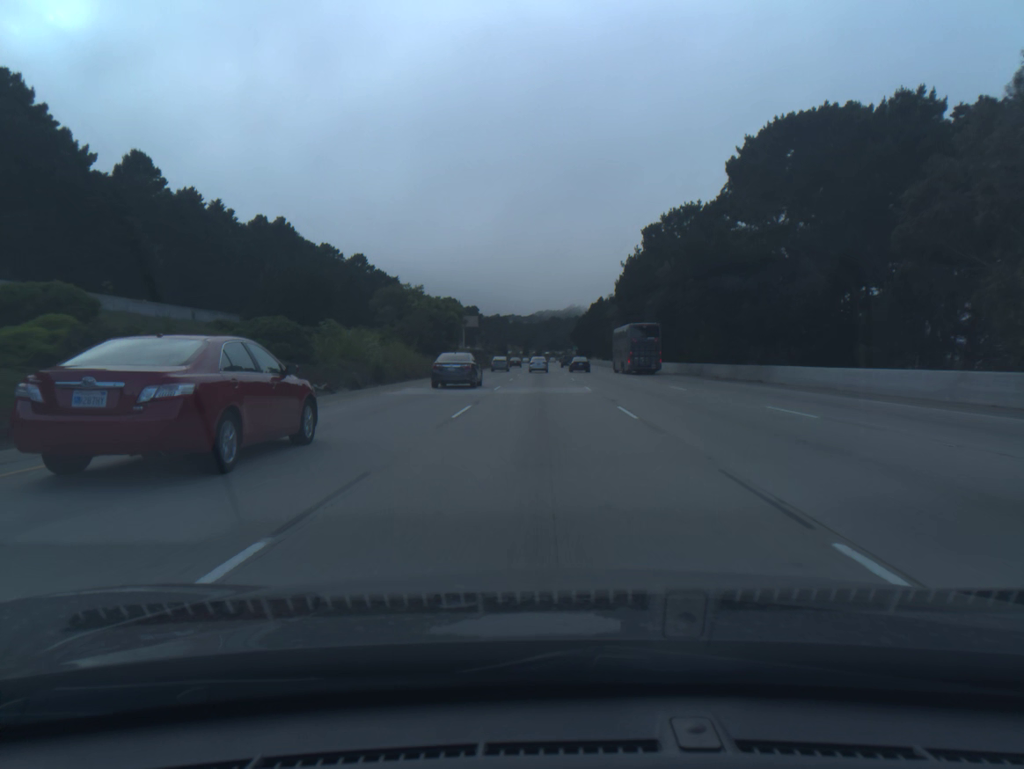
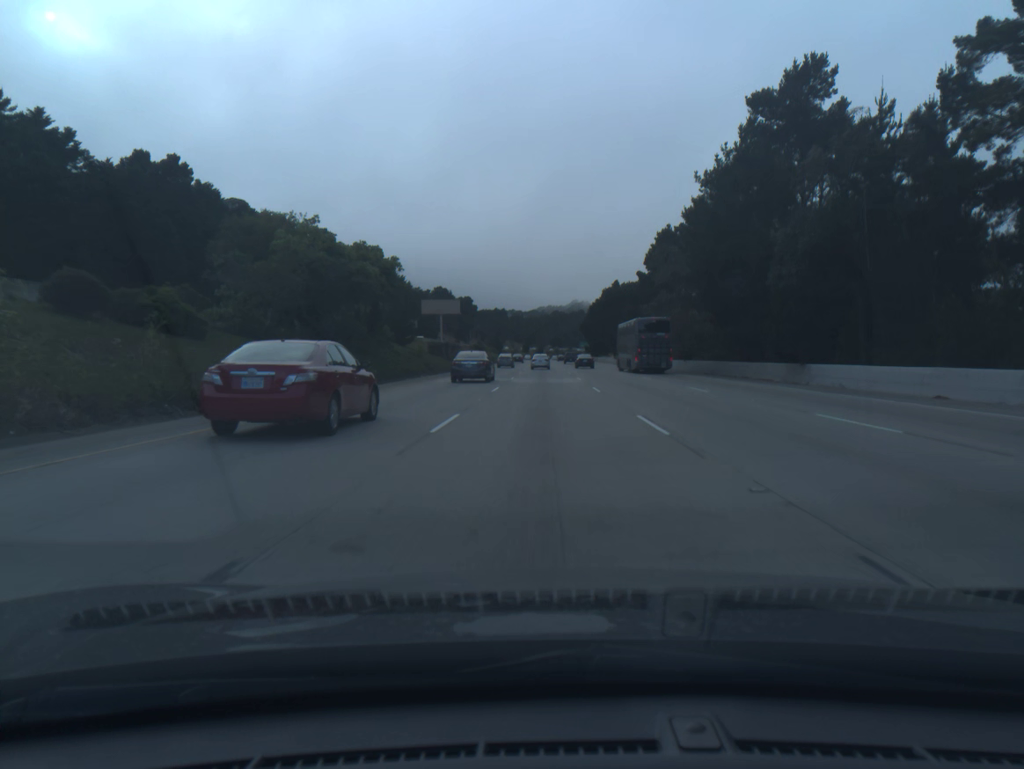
(0.0, +47.3) m; 0°
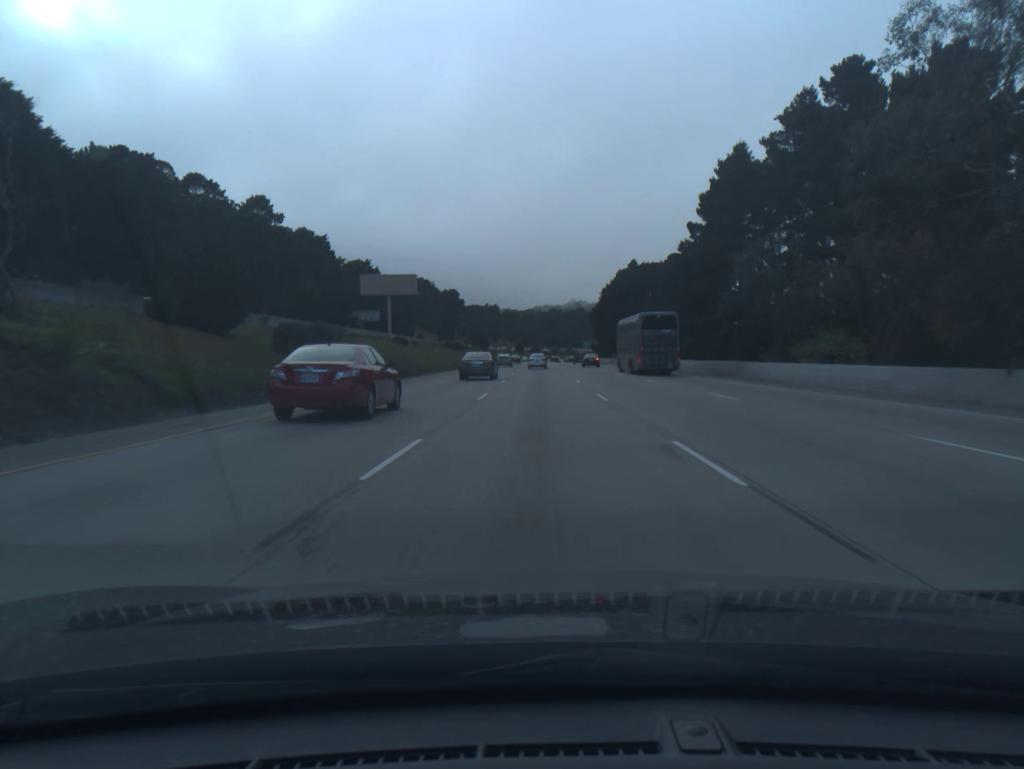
(+0.1, +48.4) m; 0°
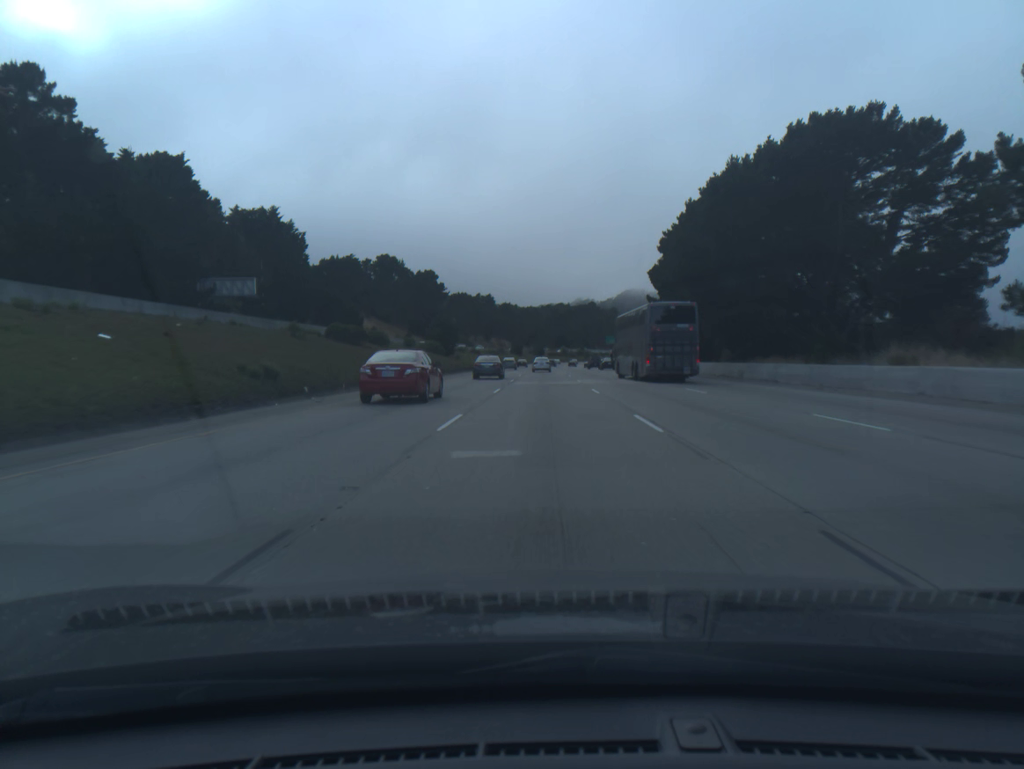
(-0.3, +82.3) m; 0°
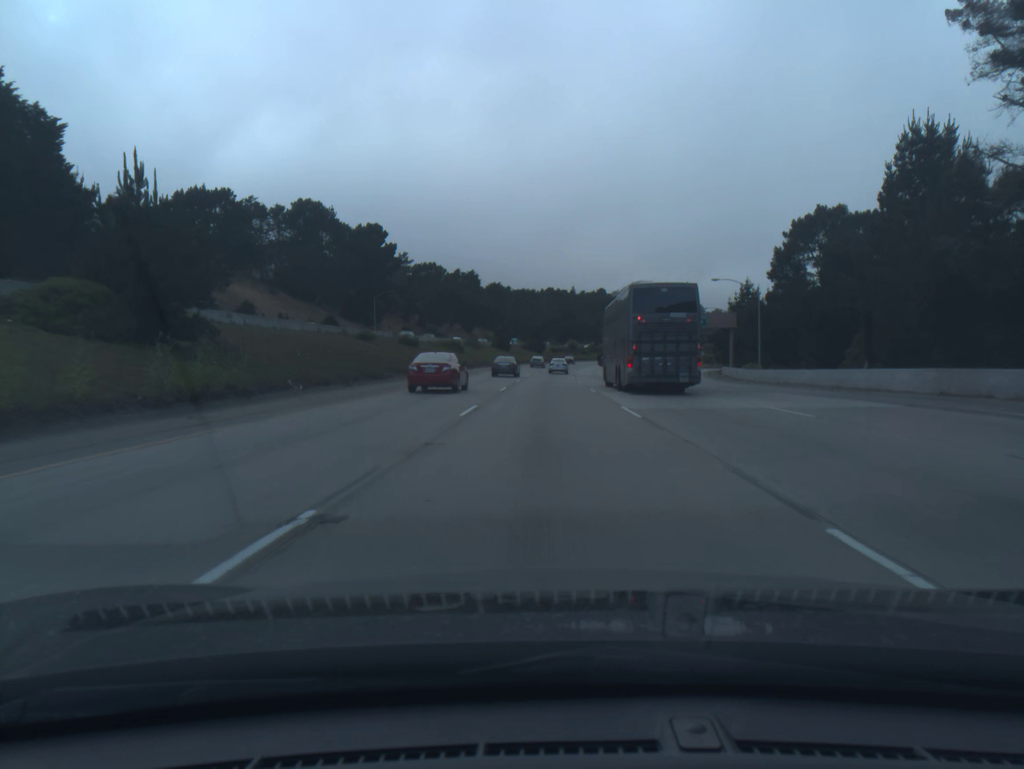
(+0.1, +84.0) m; 0°
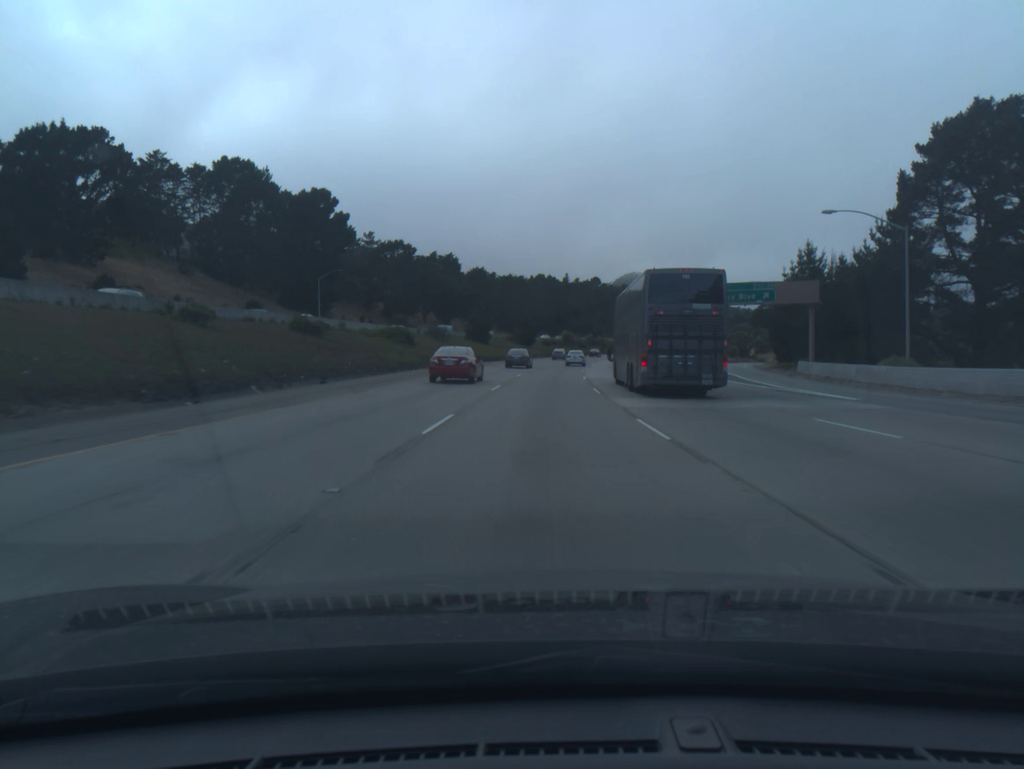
(+0.2, +34.0) m; +1°
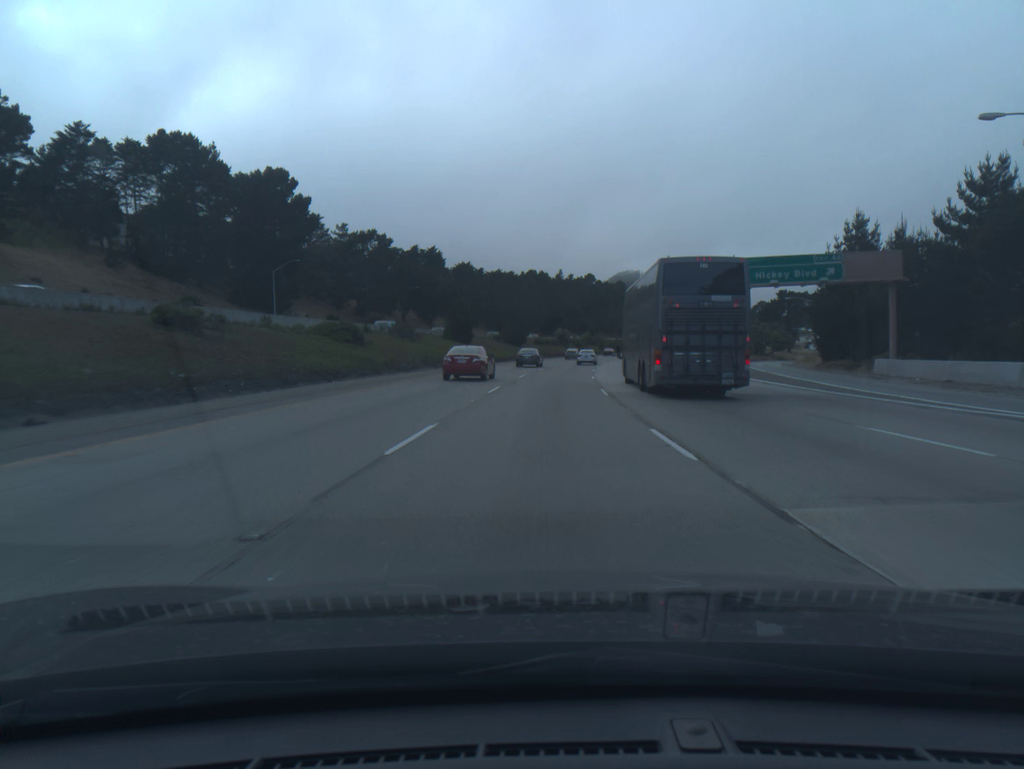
(+0.1, +17.1) m; 0°
